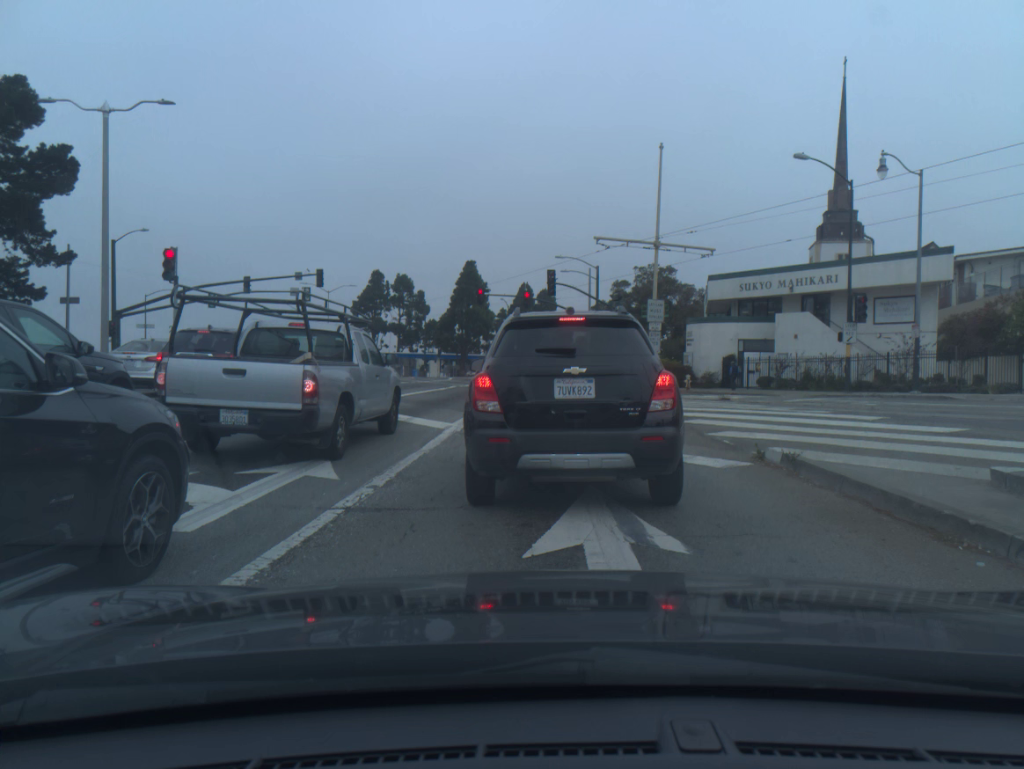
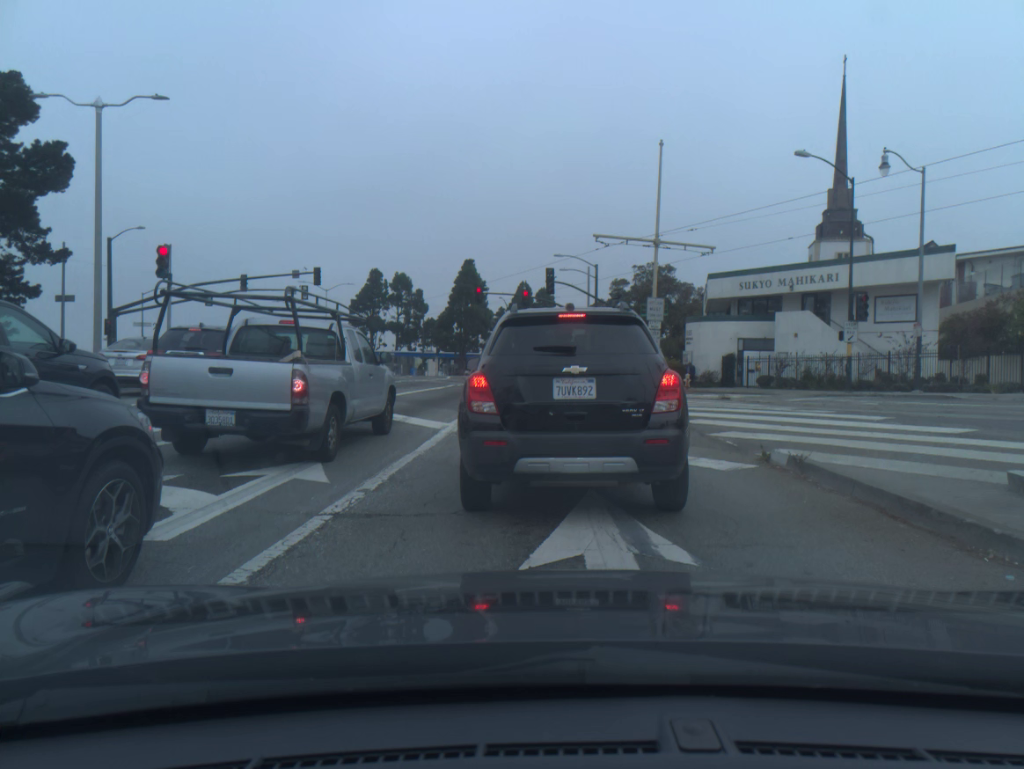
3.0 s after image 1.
(0.0, +0.3) m; 0°
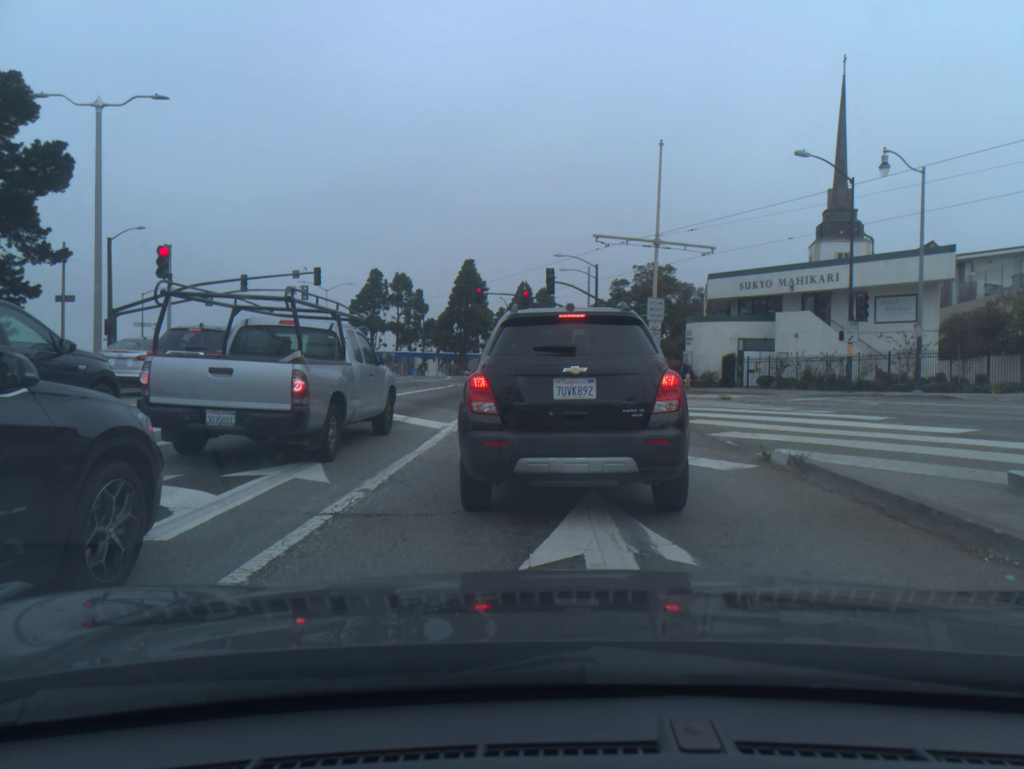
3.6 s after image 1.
(0.0, 0.0) m; 0°
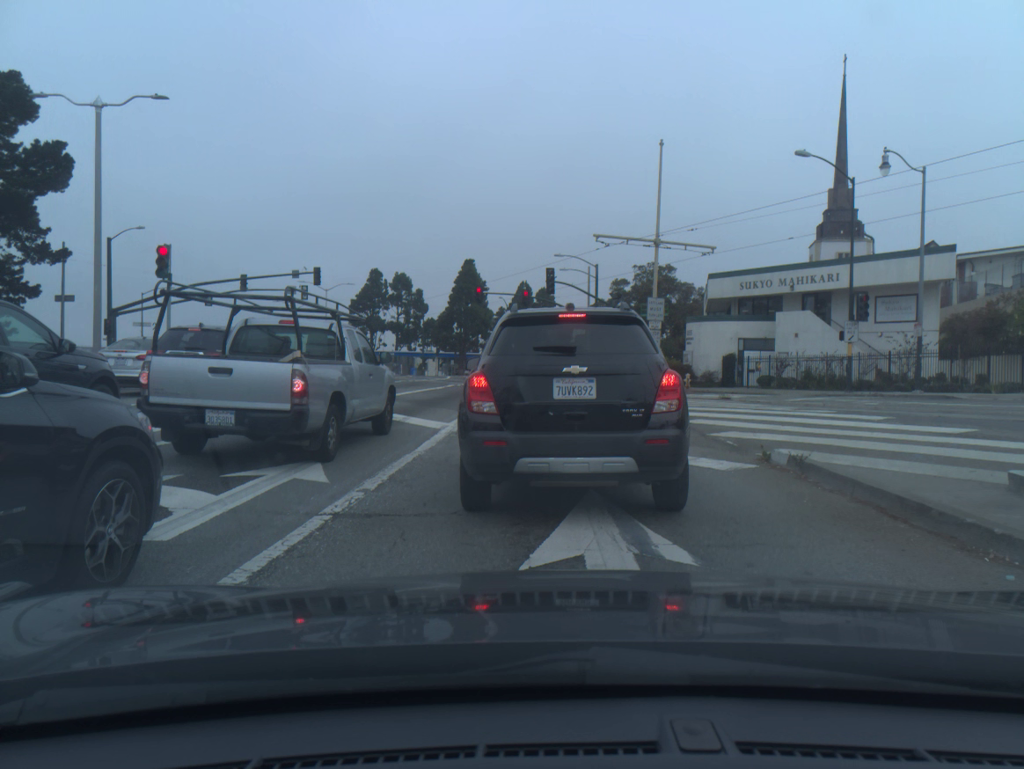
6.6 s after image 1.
(0.0, 0.0) m; 0°
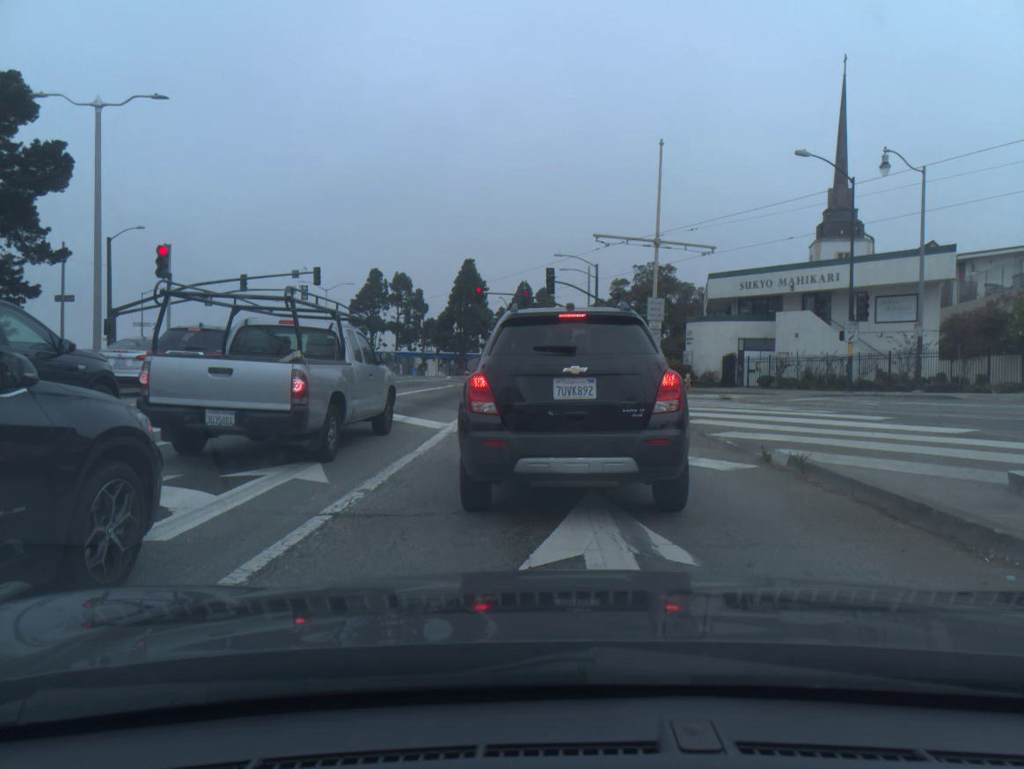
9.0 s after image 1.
(0.0, 0.0) m; 0°
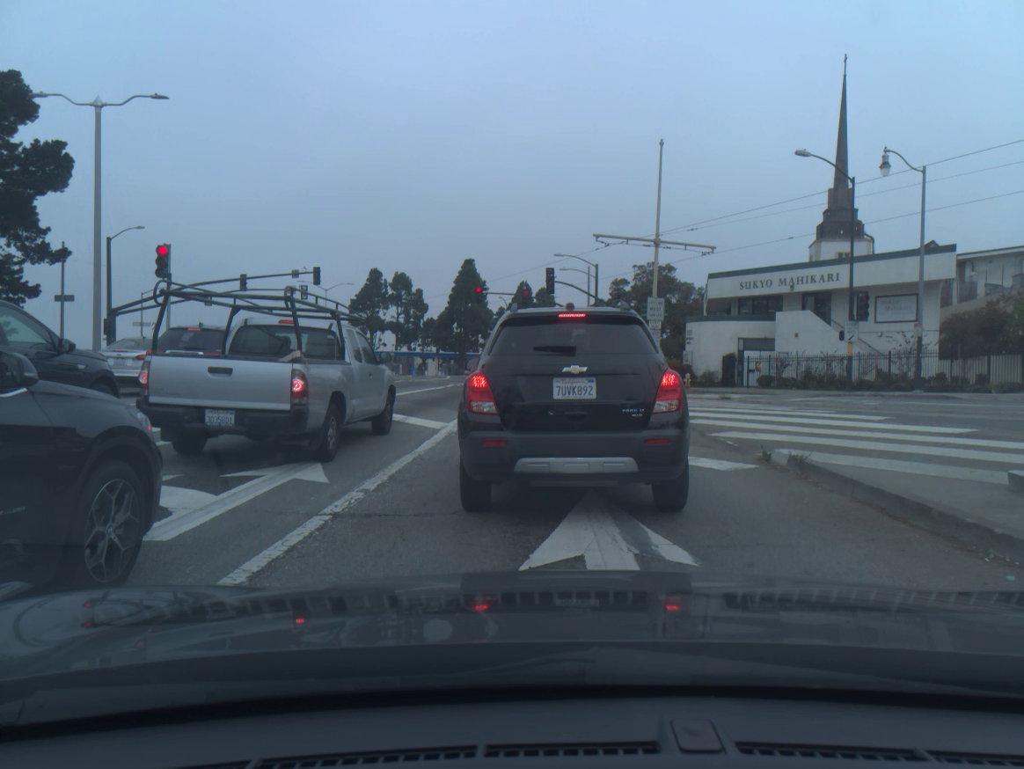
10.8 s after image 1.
(0.0, 0.0) m; 0°
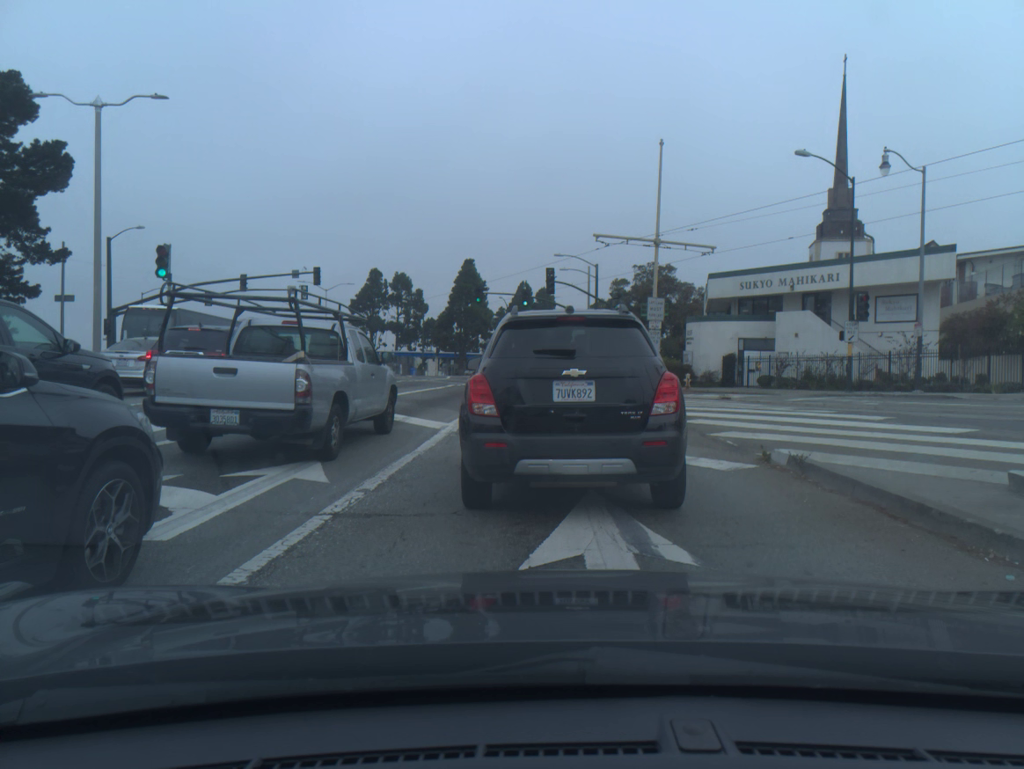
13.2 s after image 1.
(0.0, 0.0) m; 0°
